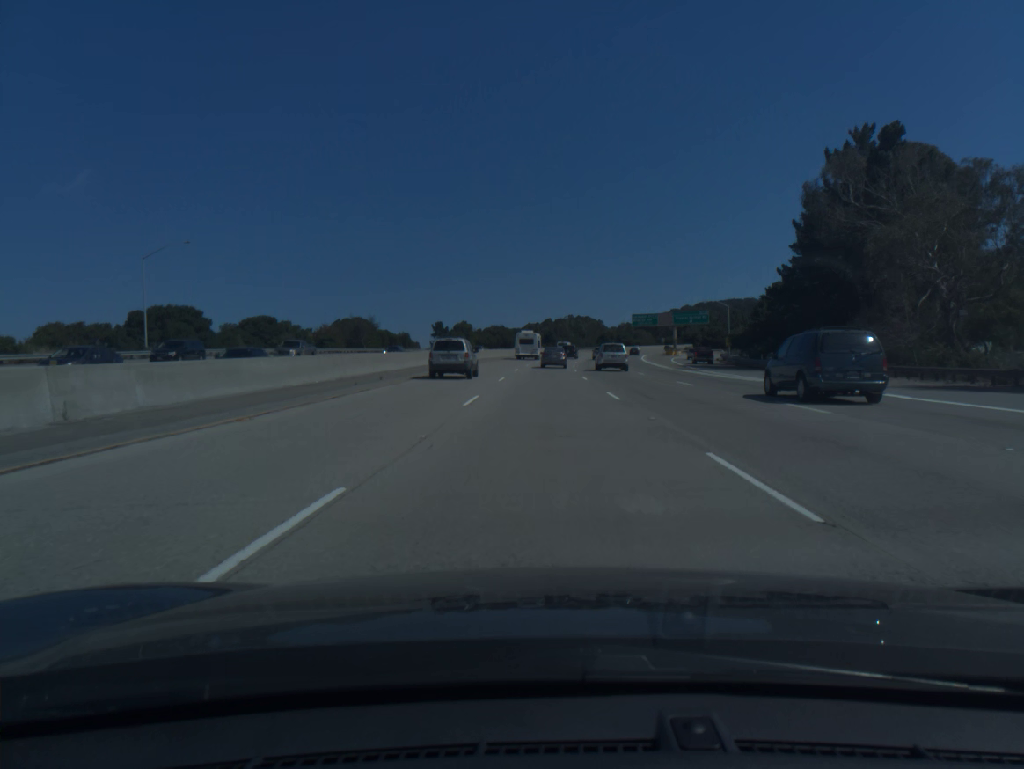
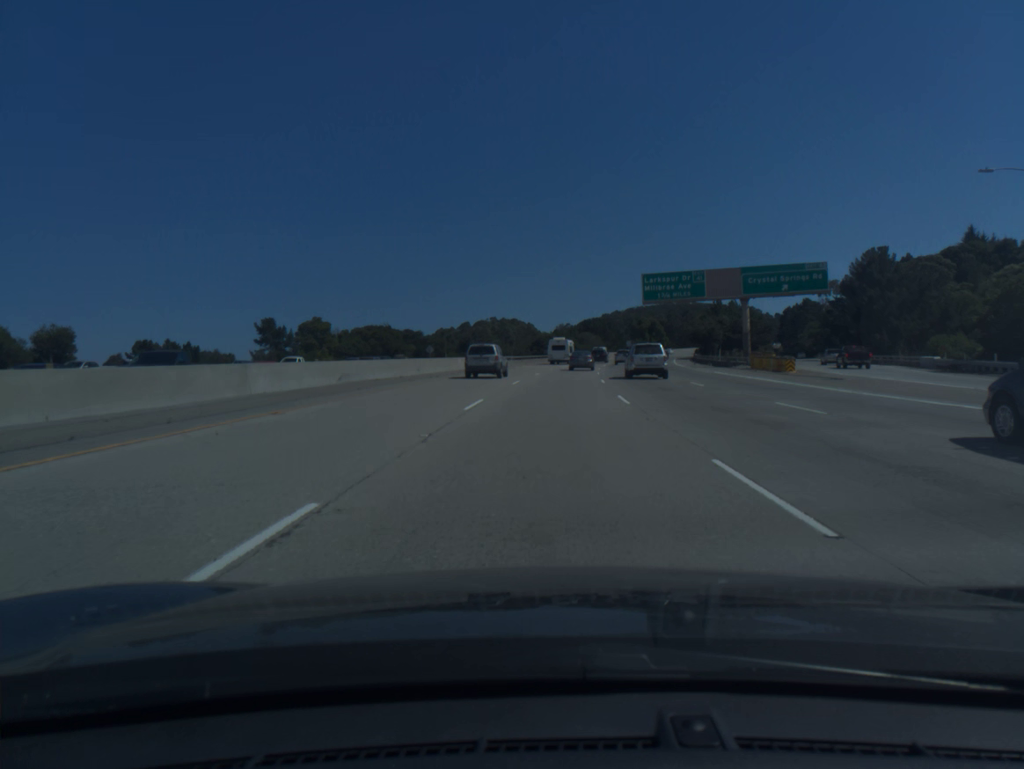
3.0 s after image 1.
(+3.1, +100.0) m; +5°
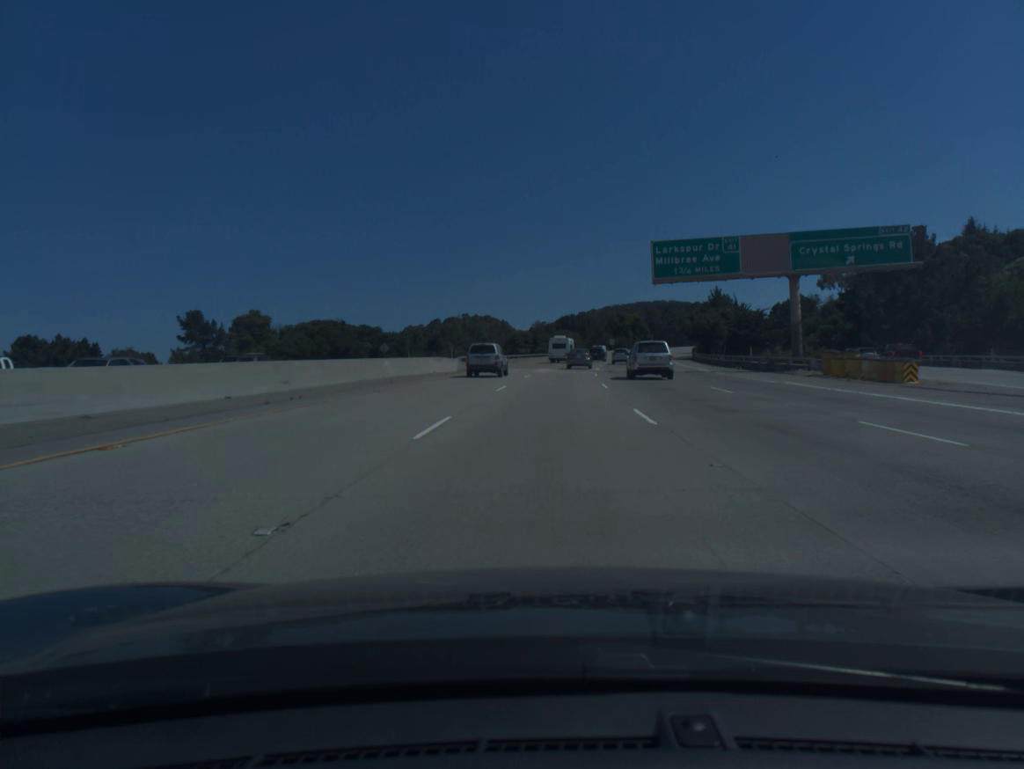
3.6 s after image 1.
(+0.3, +20.0) m; +2°
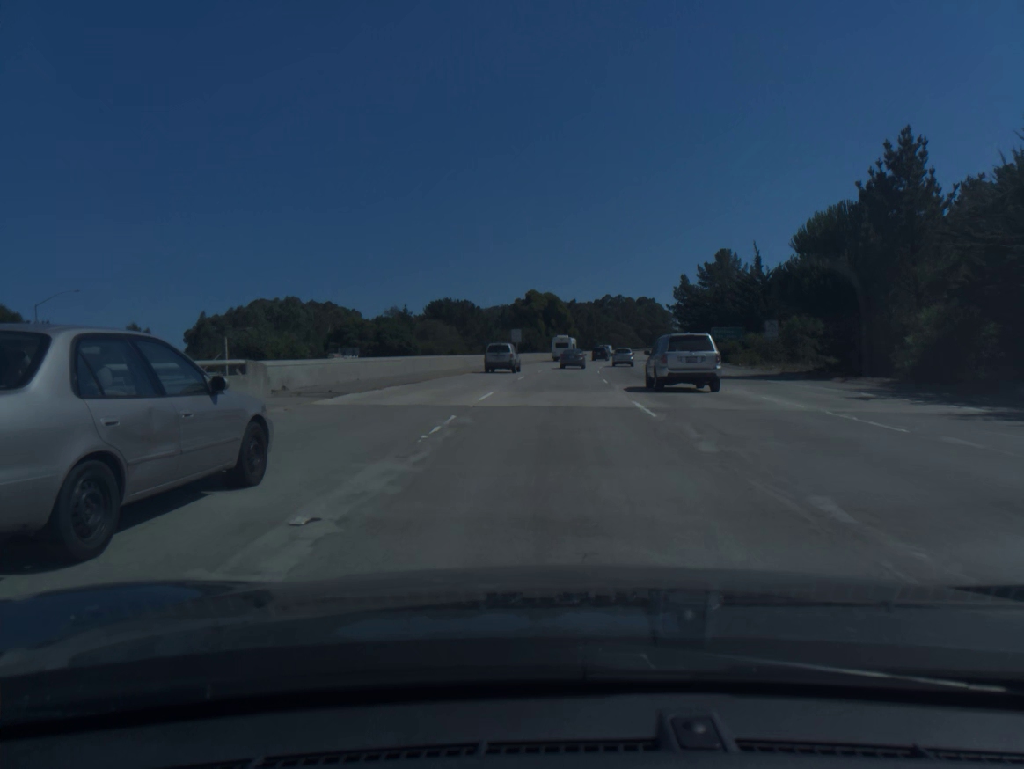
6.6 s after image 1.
(+6.8, +99.1) m; +8°
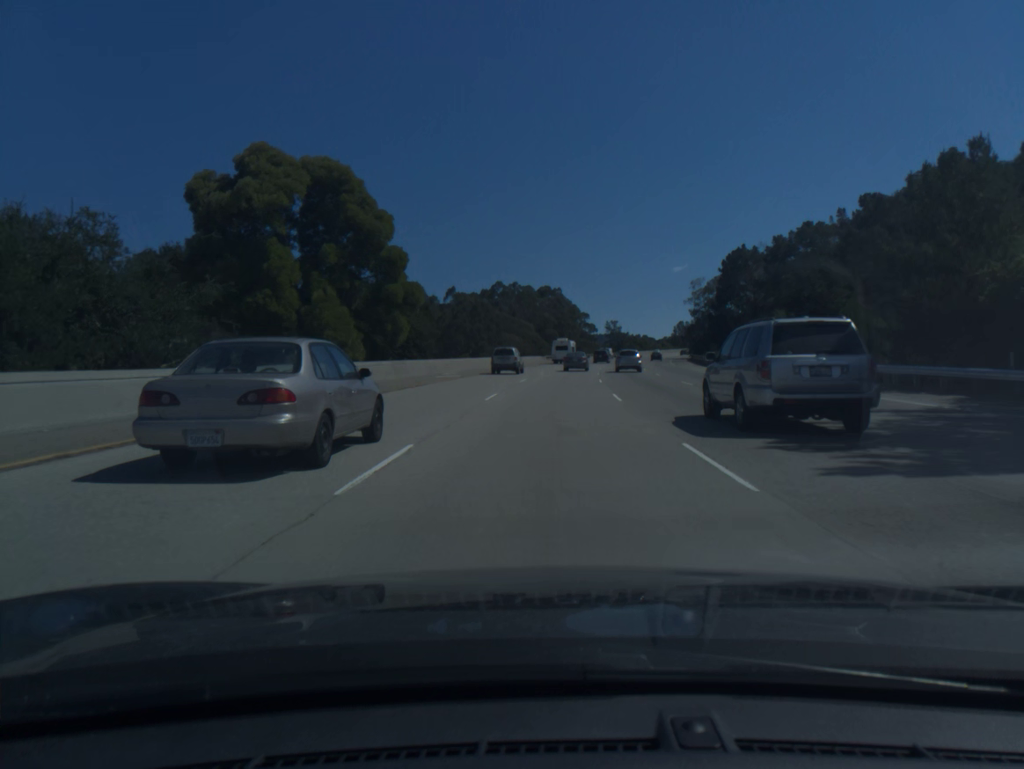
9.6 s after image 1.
(+6.8, +98.1) m; +8°
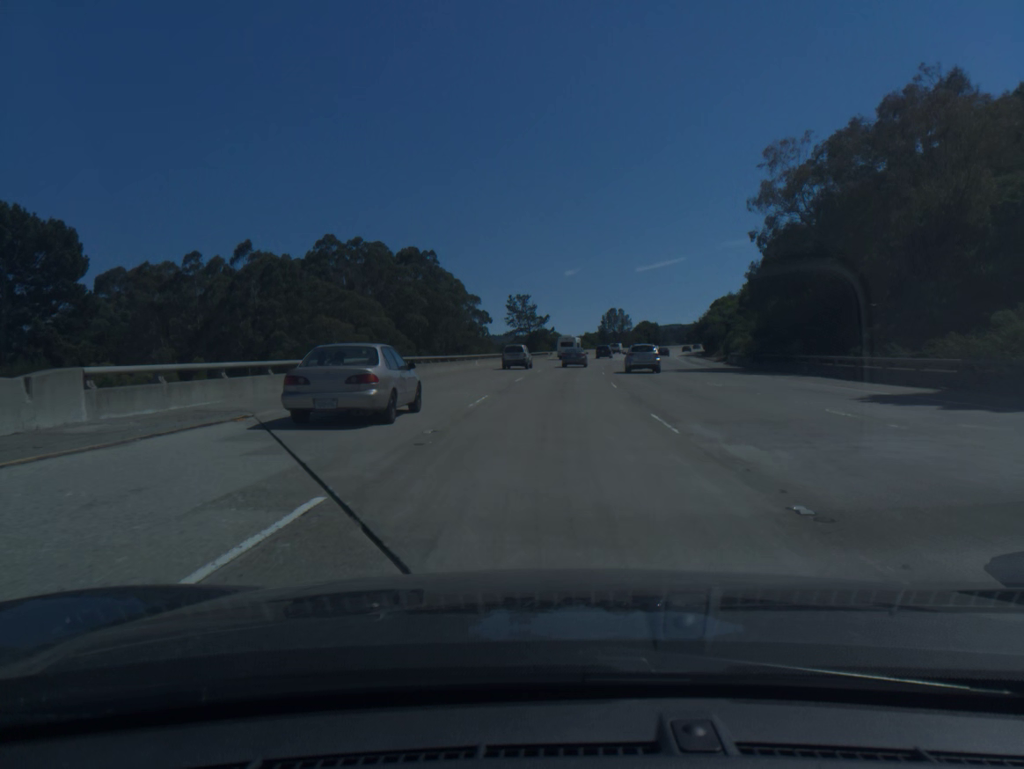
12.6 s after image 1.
(+6.5, +97.0) m; +8°
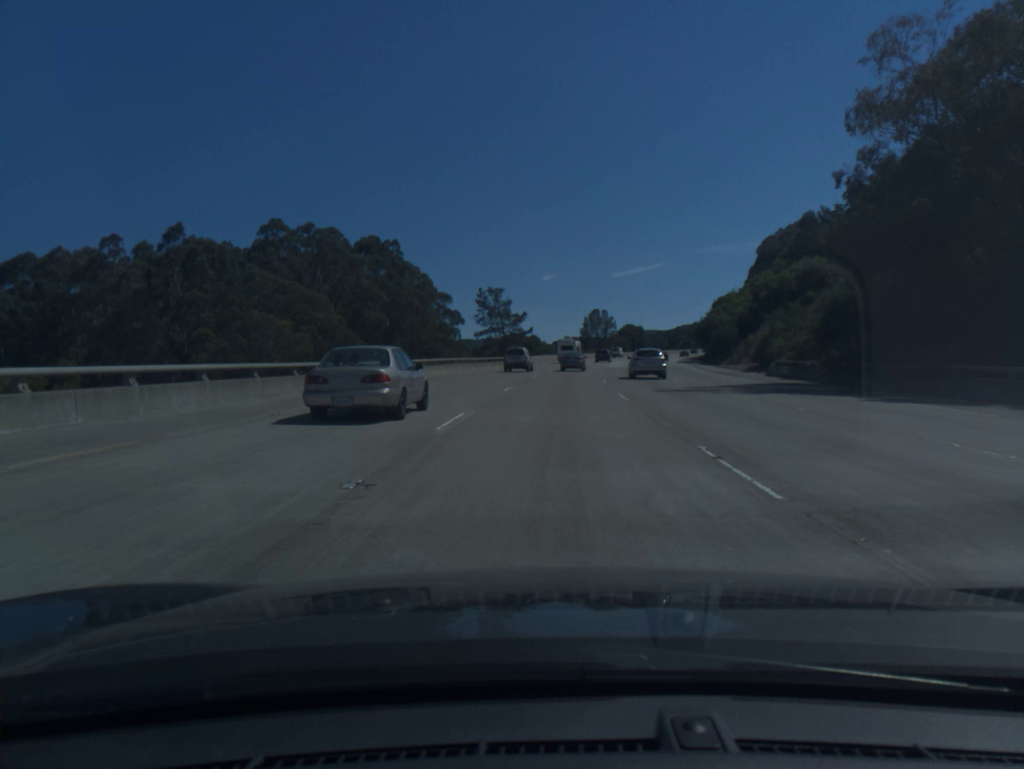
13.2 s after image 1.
(+0.3, +19.3) m; +2°
